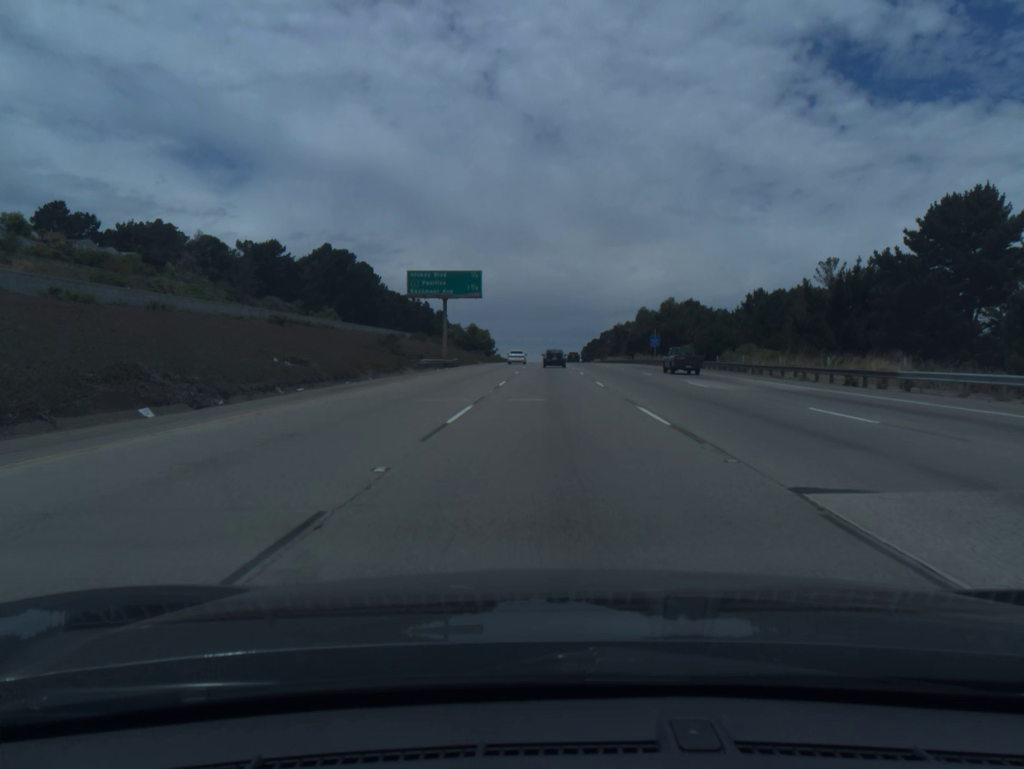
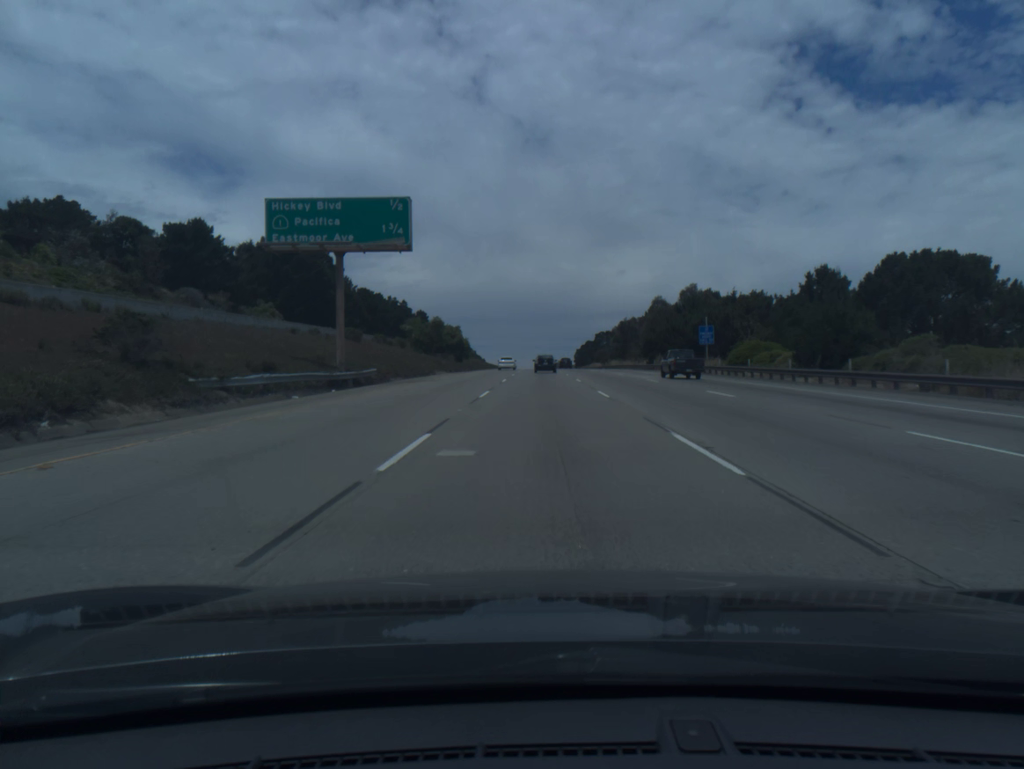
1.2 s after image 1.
(+0.2, +34.5) m; +1°
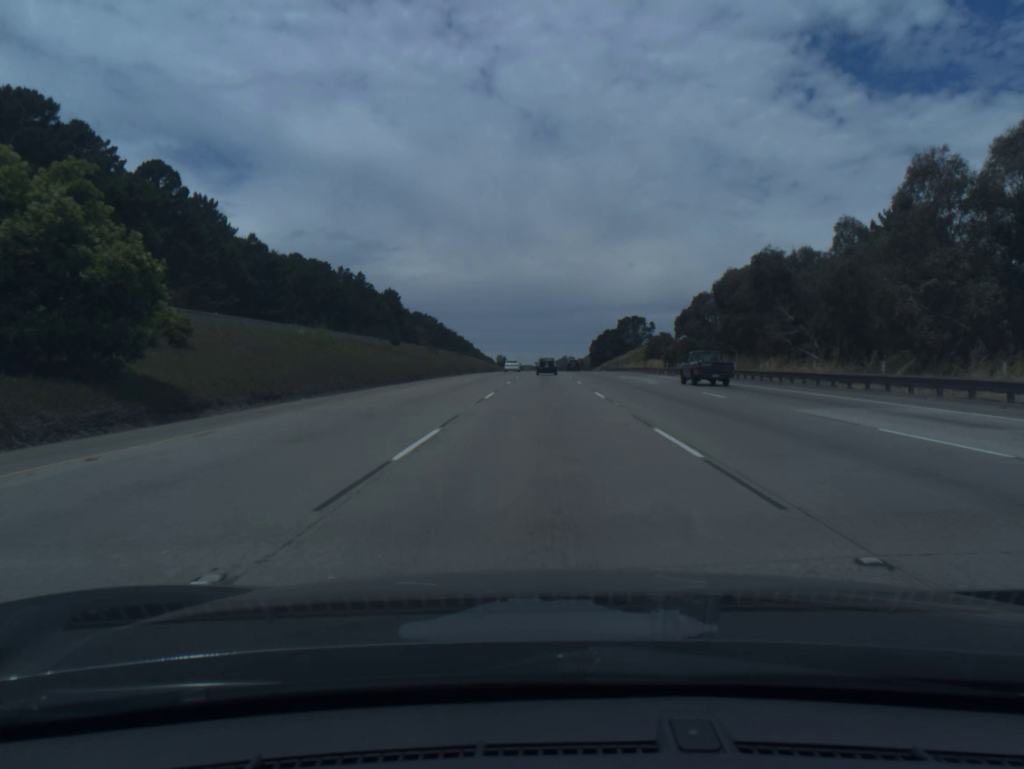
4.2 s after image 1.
(-0.3, +86.3) m; 0°
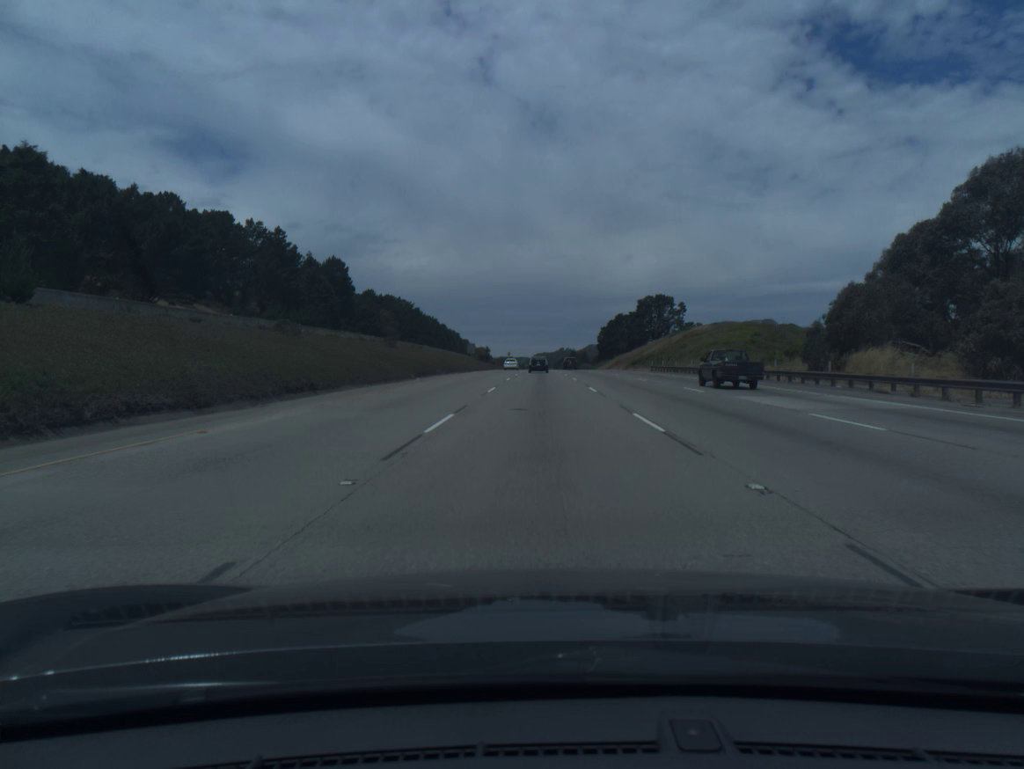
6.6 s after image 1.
(+0.1, +69.8) m; 0°
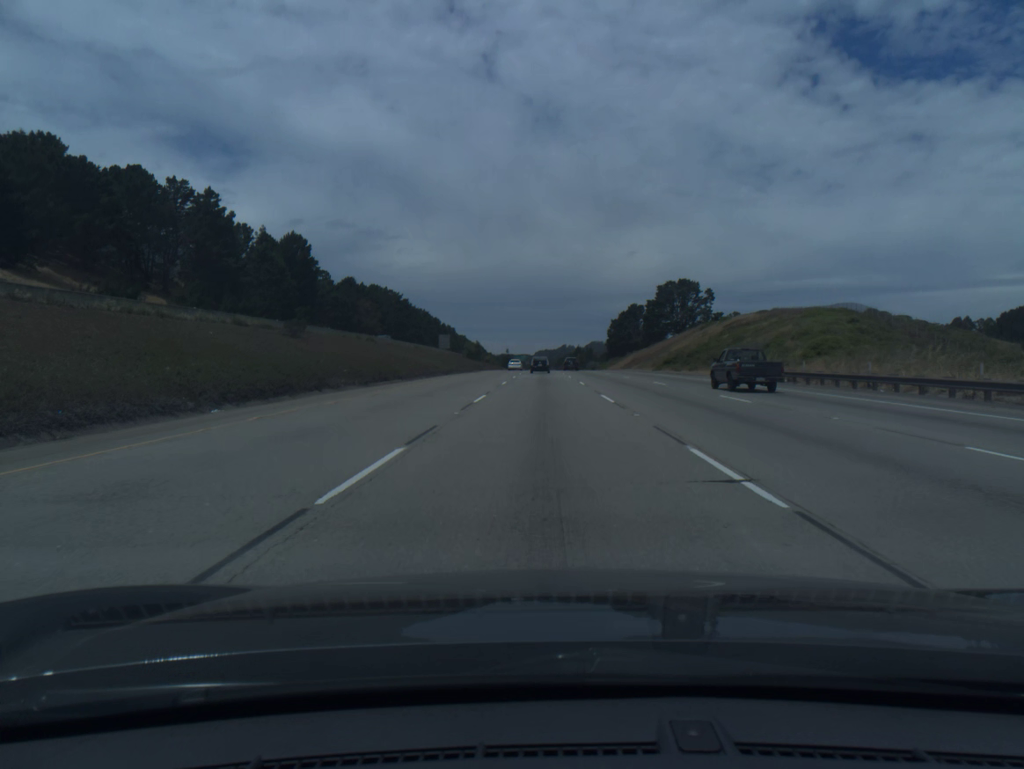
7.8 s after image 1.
(0.0, +35.3) m; 0°
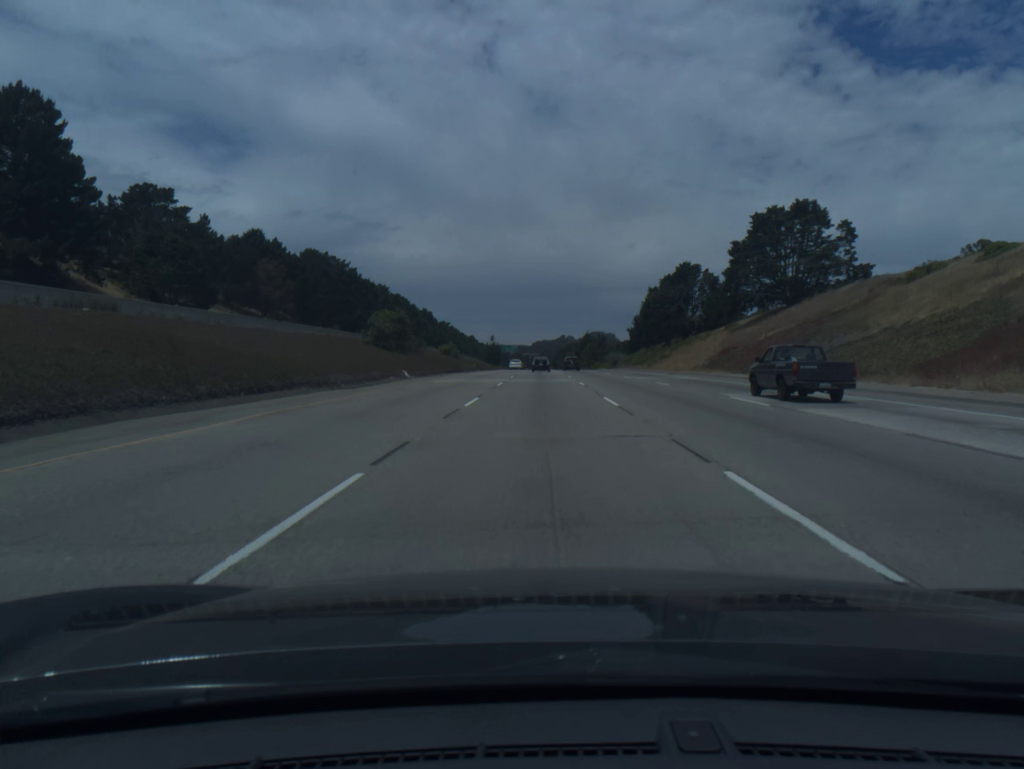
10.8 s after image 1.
(0.0, +89.8) m; 0°
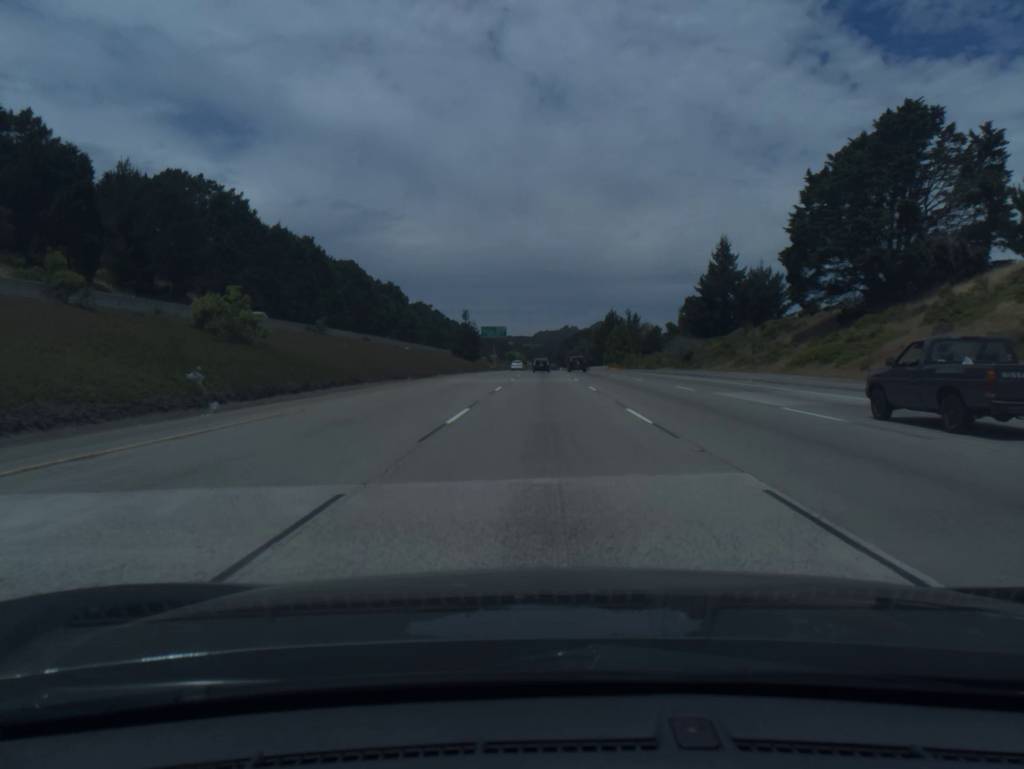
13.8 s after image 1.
(-0.3, +92.3) m; 0°
